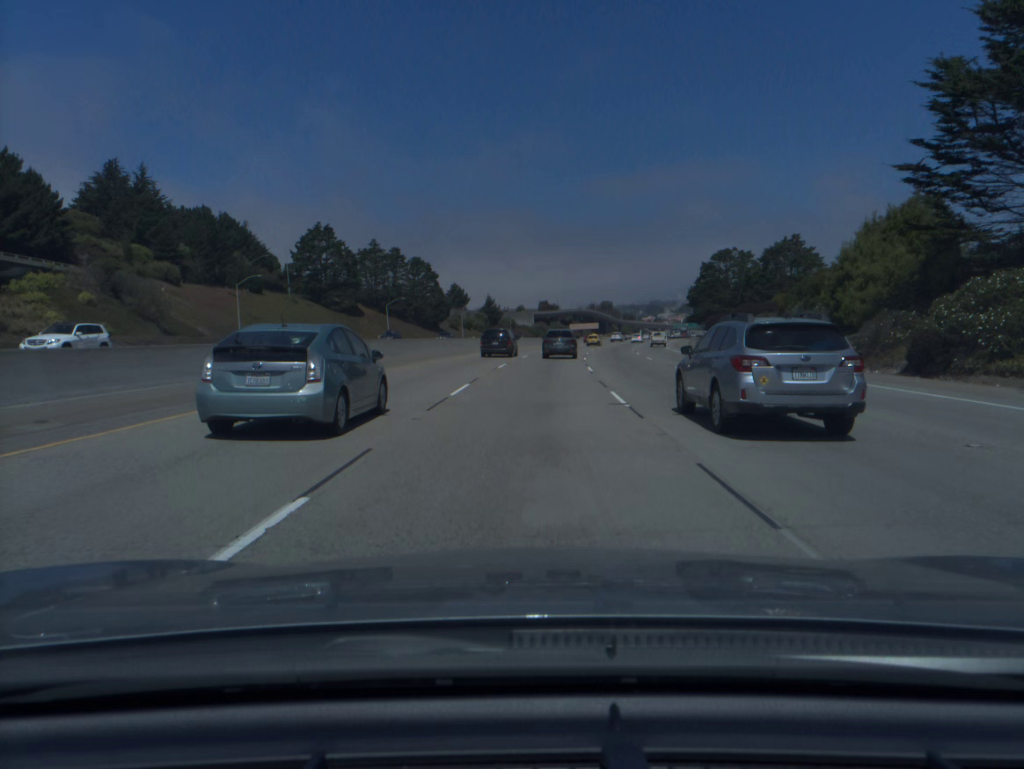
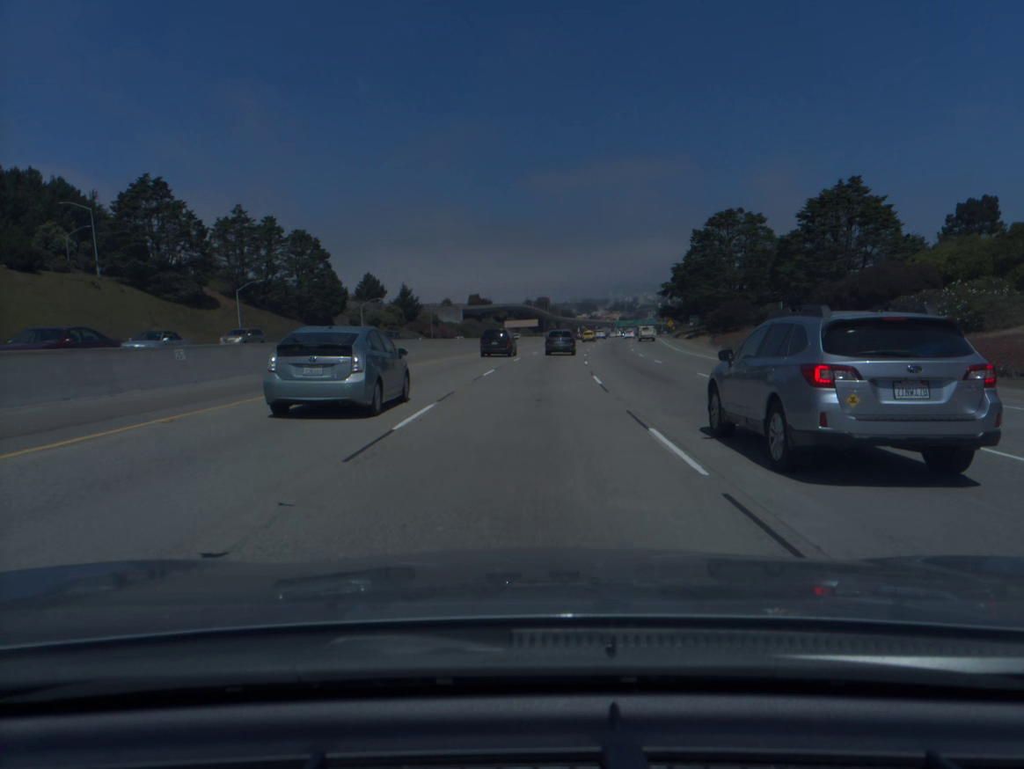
(+2.1, +49.9) m; +5°
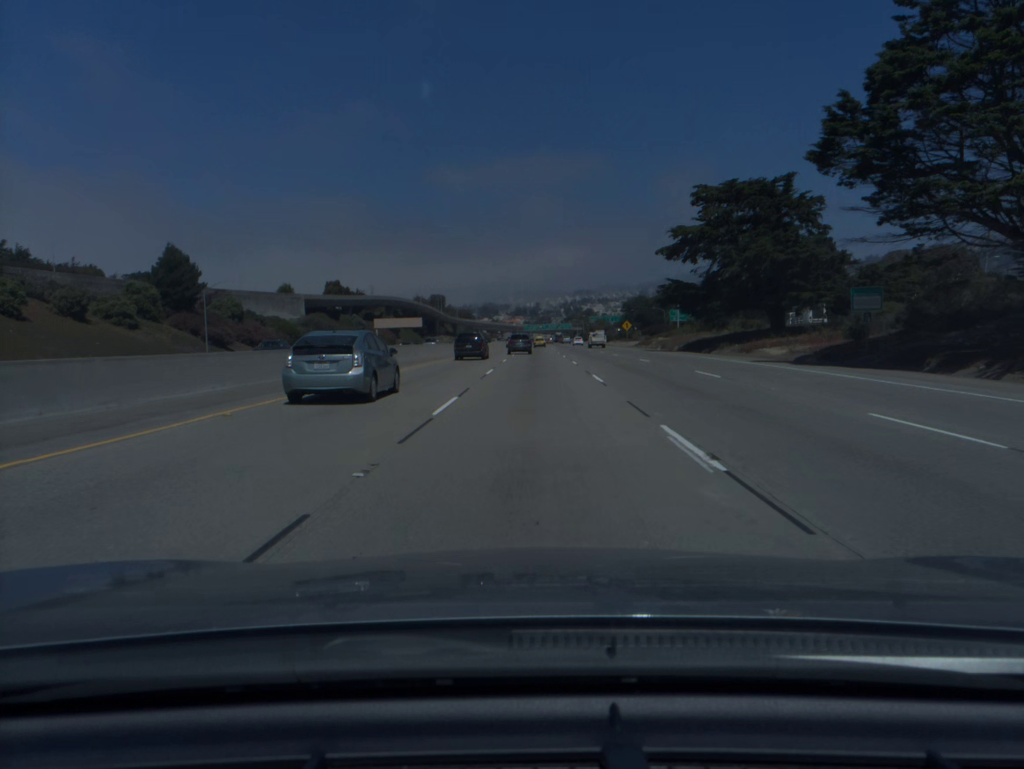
(+5.7, +85.1) m; +7°
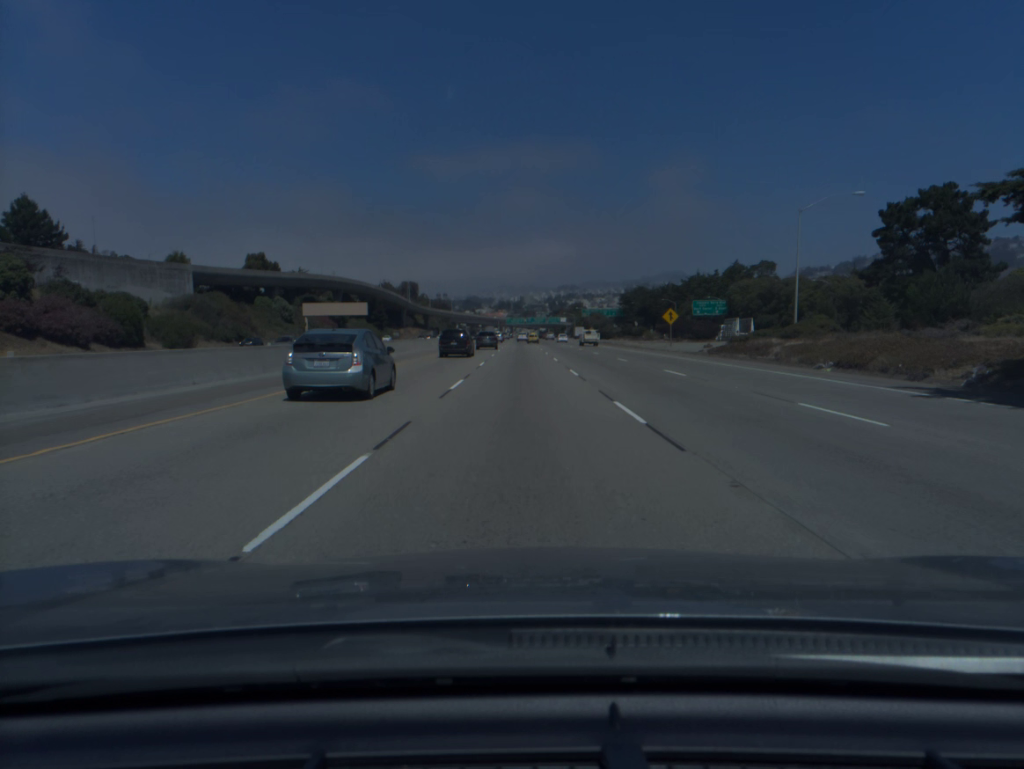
(+0.8, +52.8) m; +1°
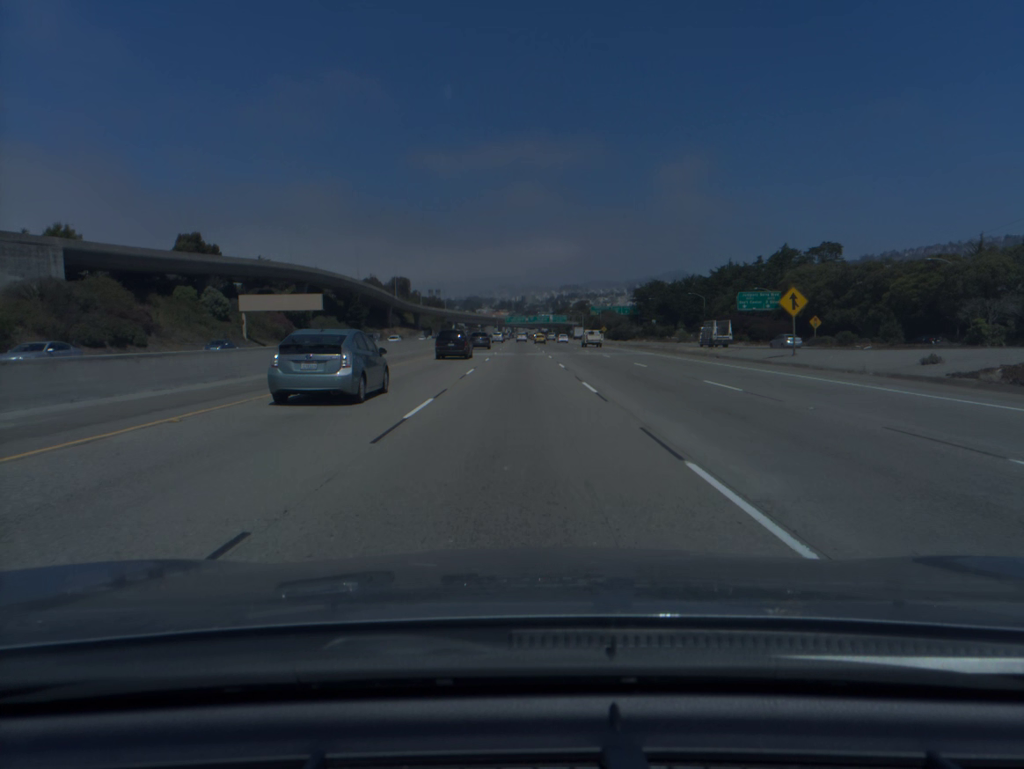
(0.0, +36.0) m; 0°
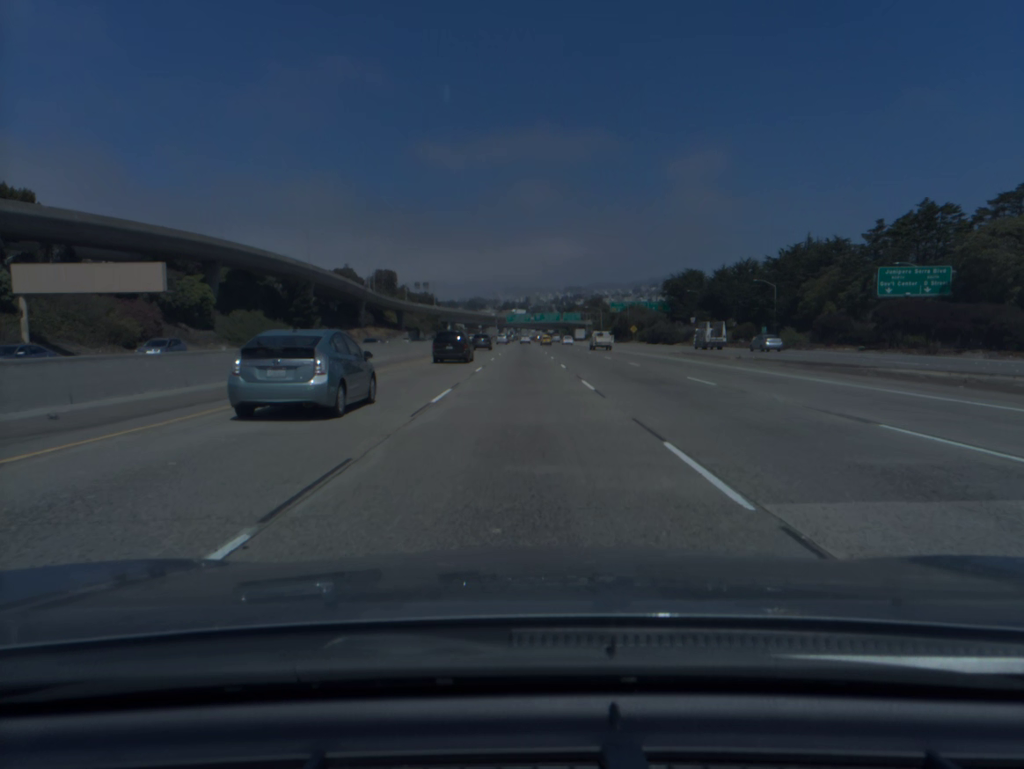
(-0.2, +55.1) m; 0°
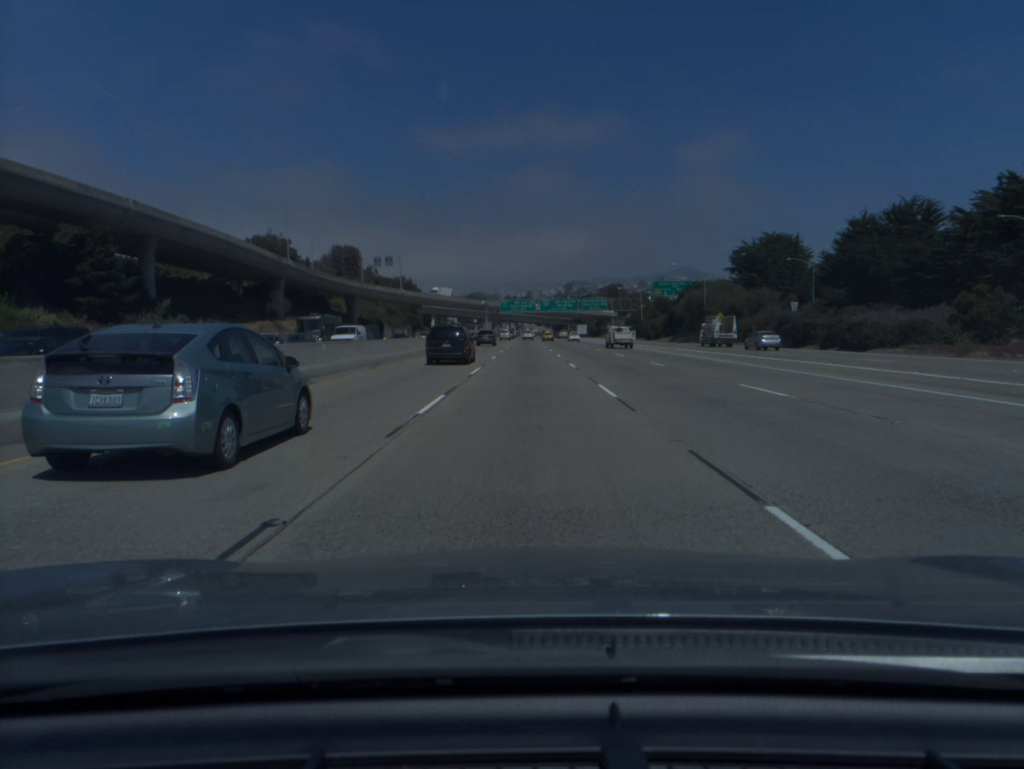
(0.0, +75.2) m; 0°
